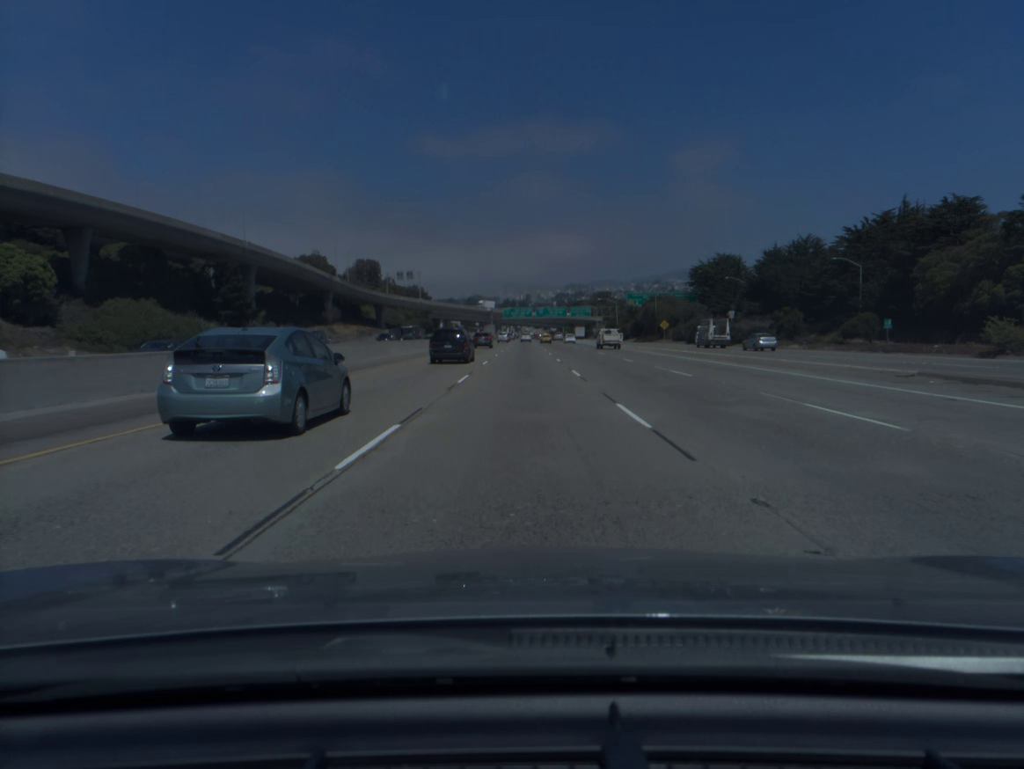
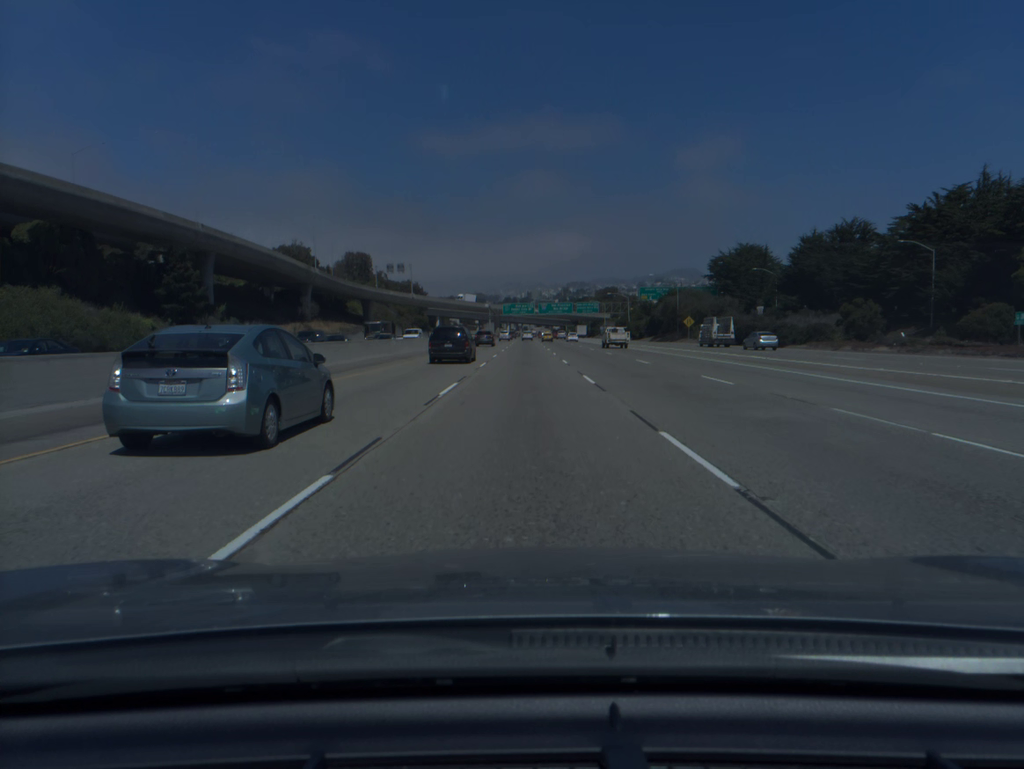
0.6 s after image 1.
(0.0, +18.9) m; 0°
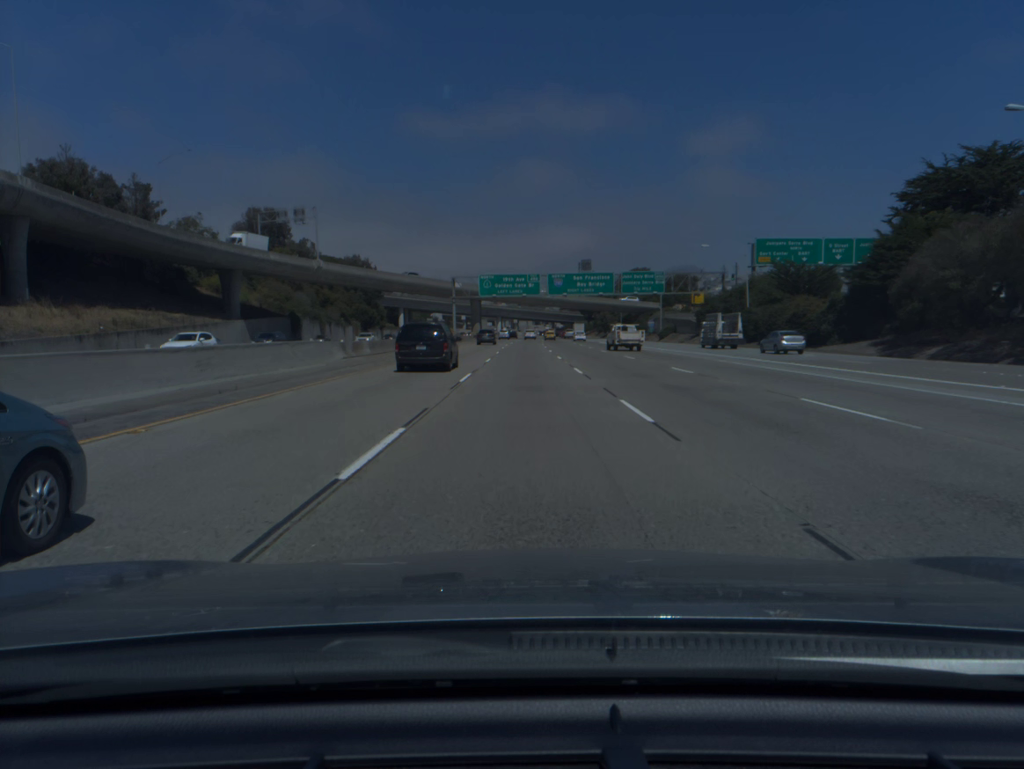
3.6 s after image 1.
(+0.2, +94.5) m; 0°
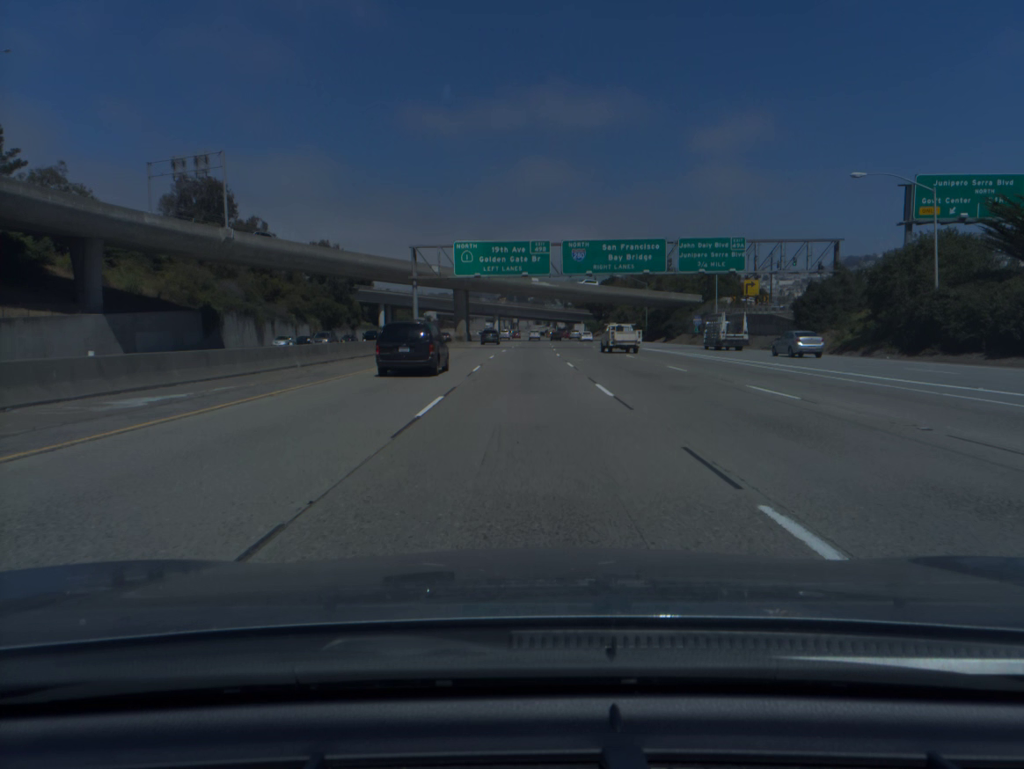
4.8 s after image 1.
(0.0, +37.8) m; 0°
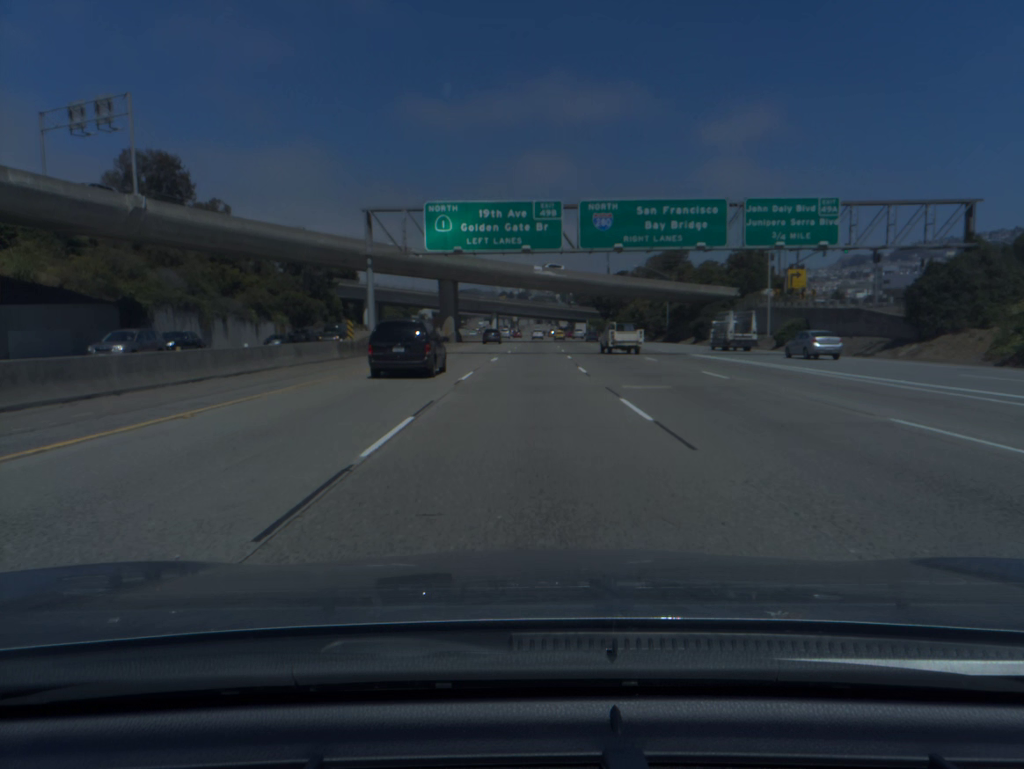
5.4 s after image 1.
(0.0, +18.9) m; 0°
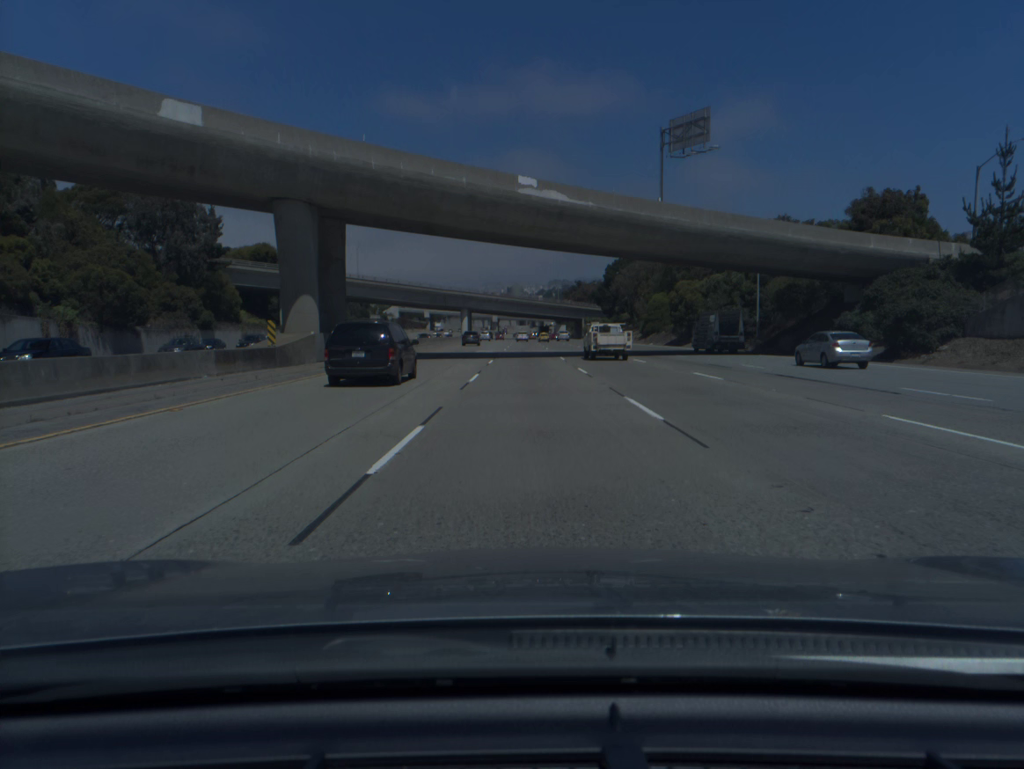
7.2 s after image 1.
(+0.6, +56.8) m; +1°
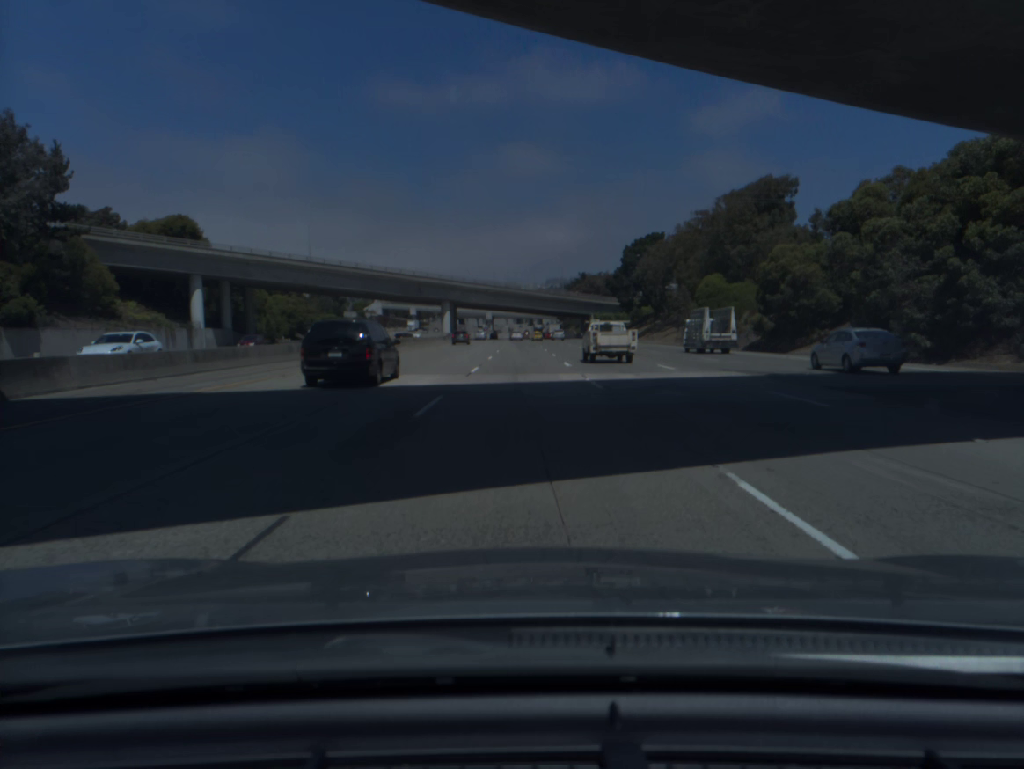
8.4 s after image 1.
(+0.1, +37.9) m; 0°
